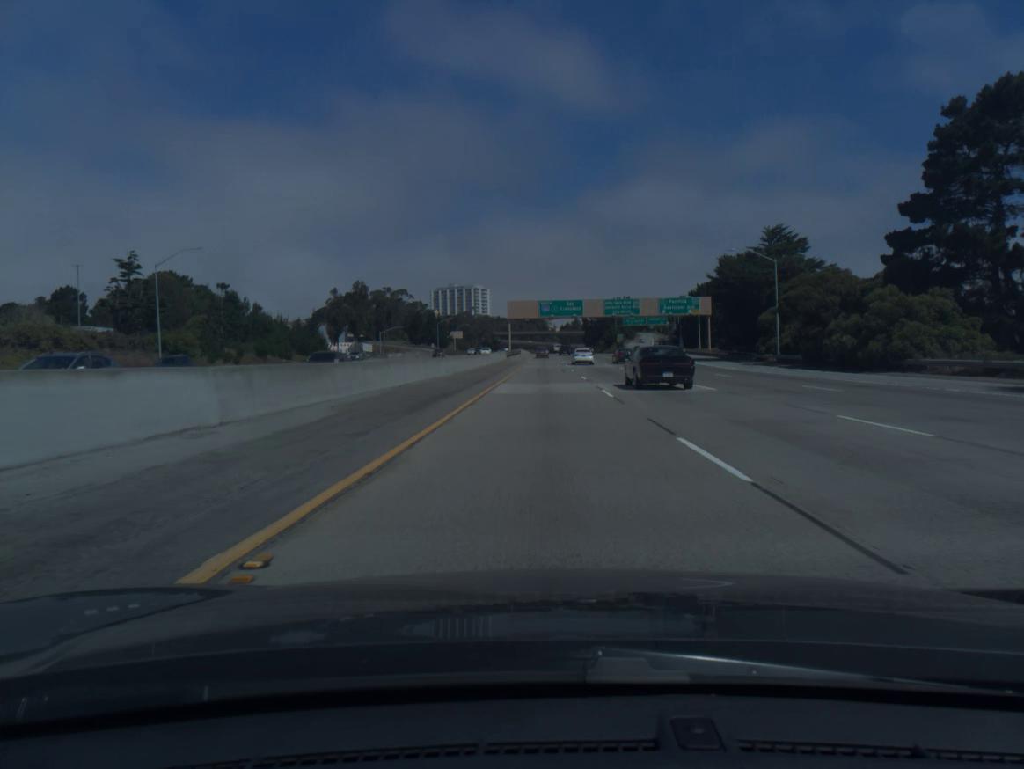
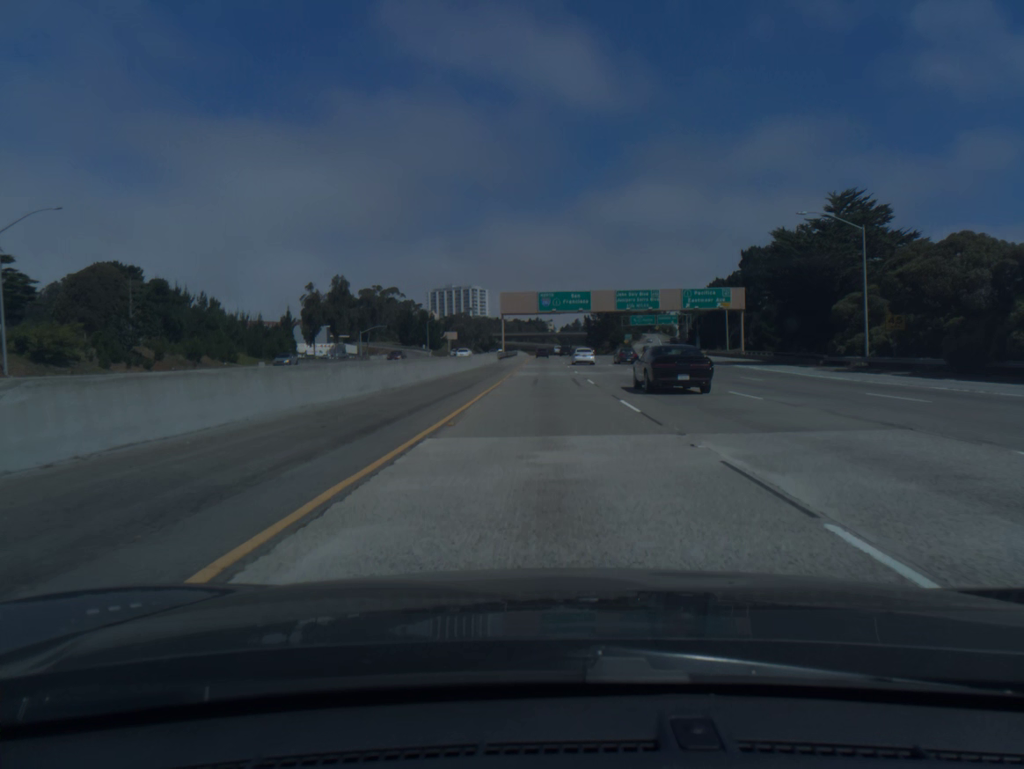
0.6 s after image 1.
(0.0, +20.3) m; 0°
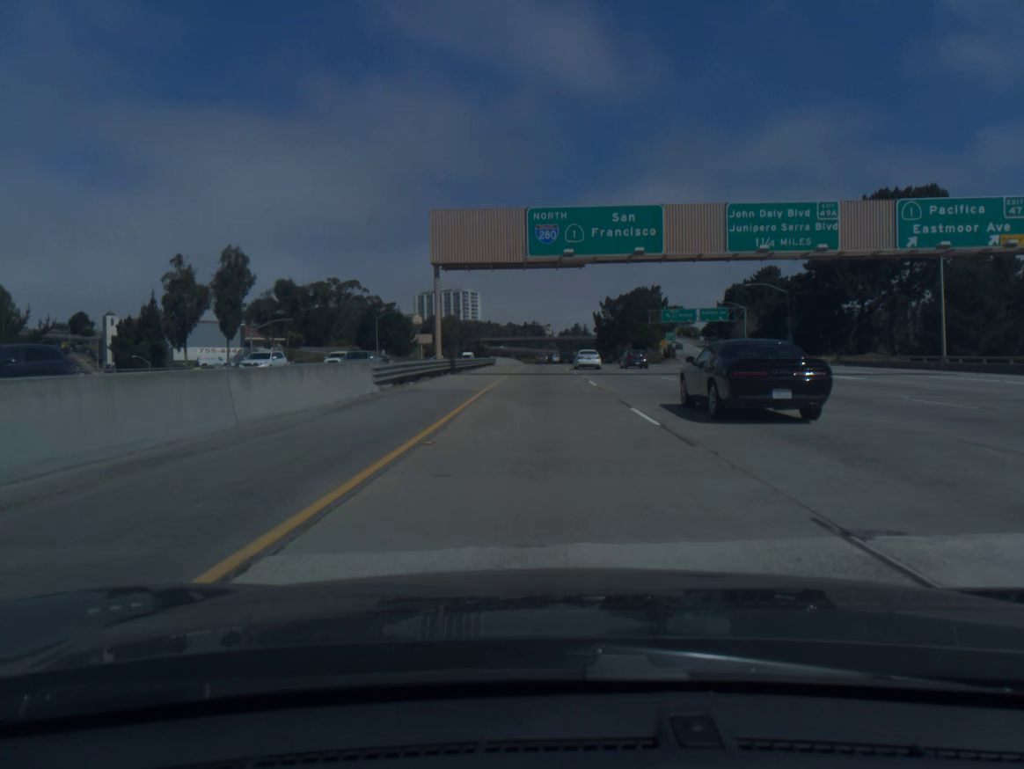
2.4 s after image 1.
(+0.1, +60.9) m; 0°
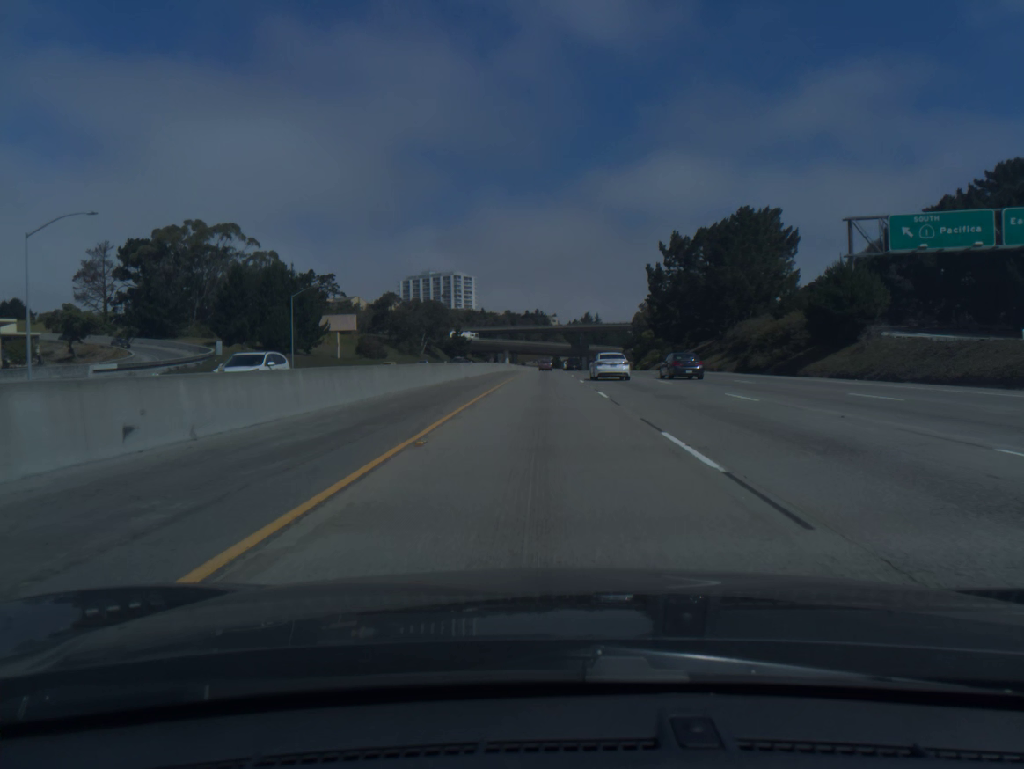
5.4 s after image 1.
(0.0, +101.8) m; 0°
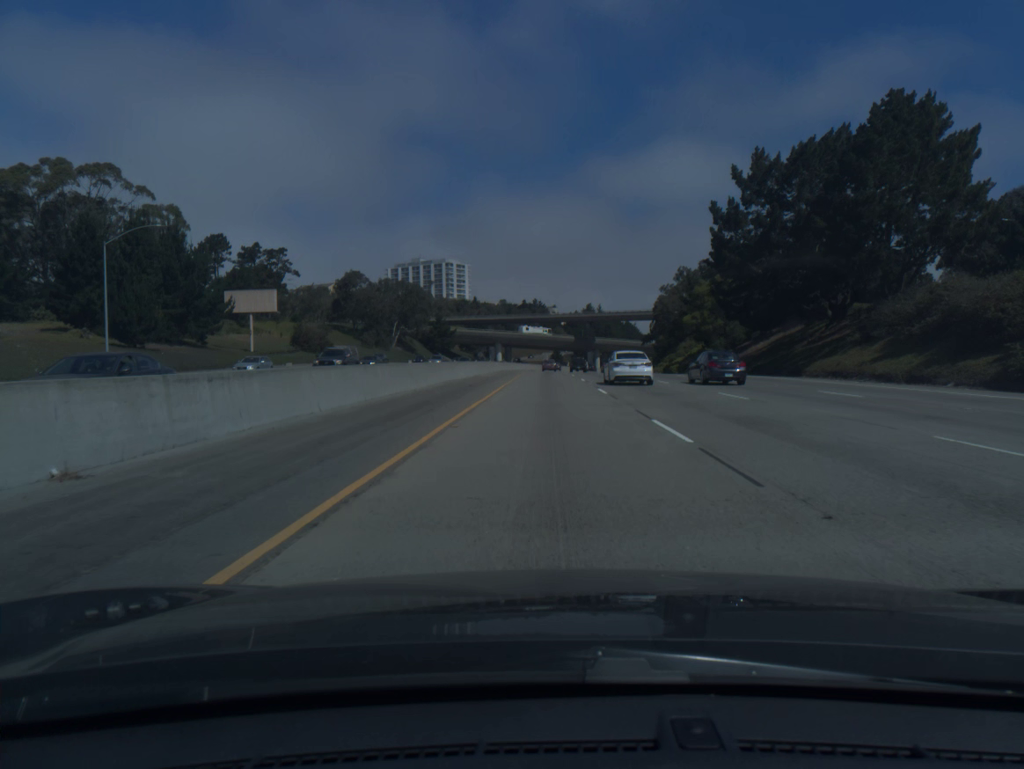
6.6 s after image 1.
(-0.1, +41.0) m; 0°
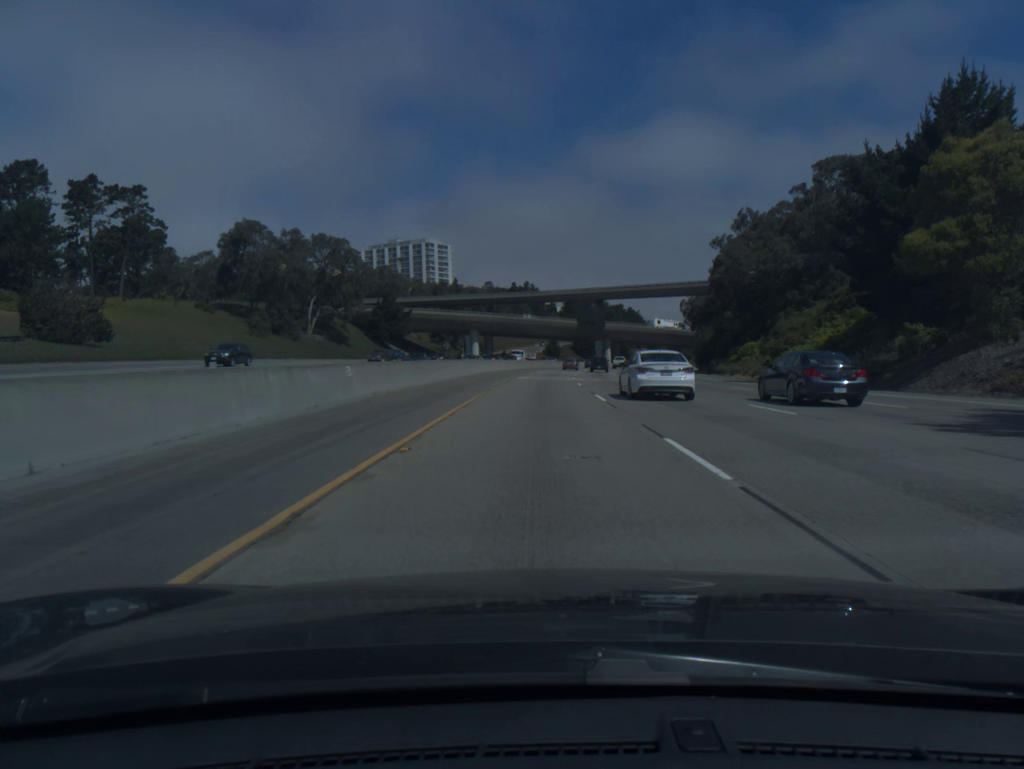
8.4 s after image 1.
(+0.4, +61.7) m; +1°
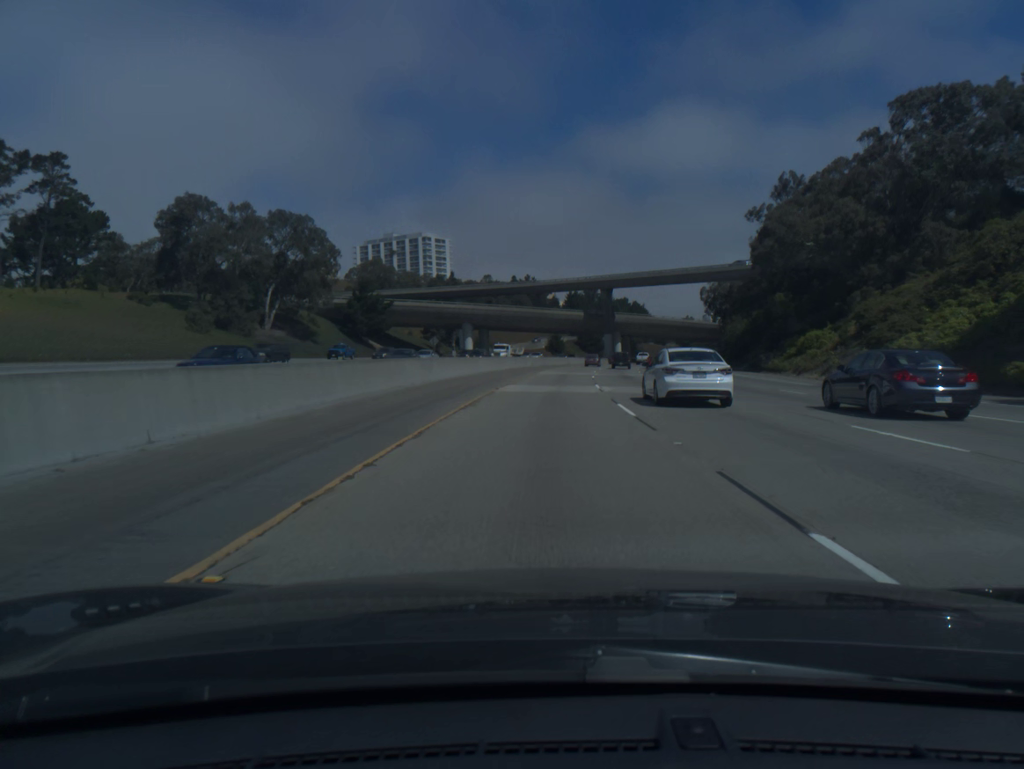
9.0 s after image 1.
(0.0, +20.7) m; 0°
